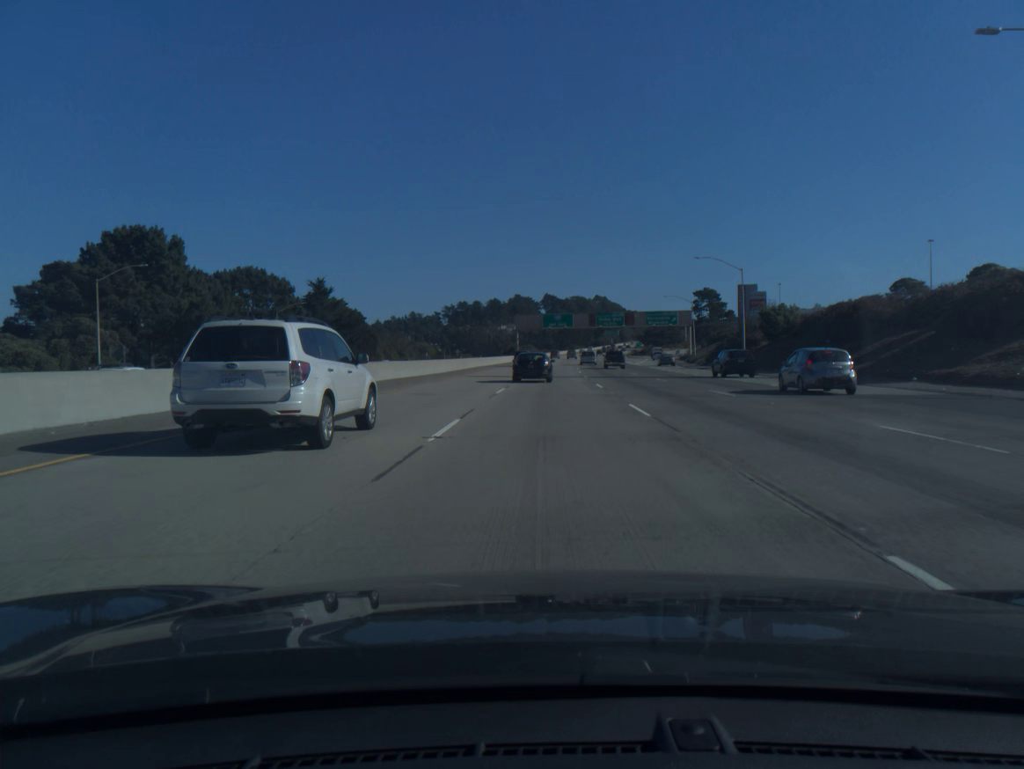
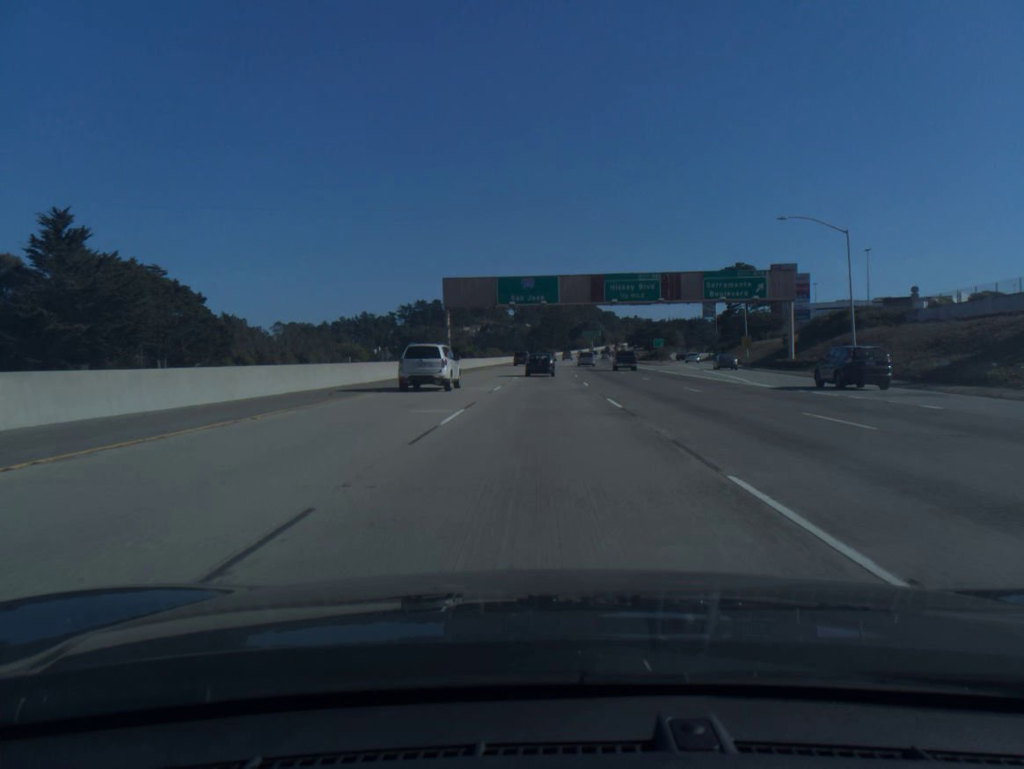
(+1.5, +70.1) m; +2°
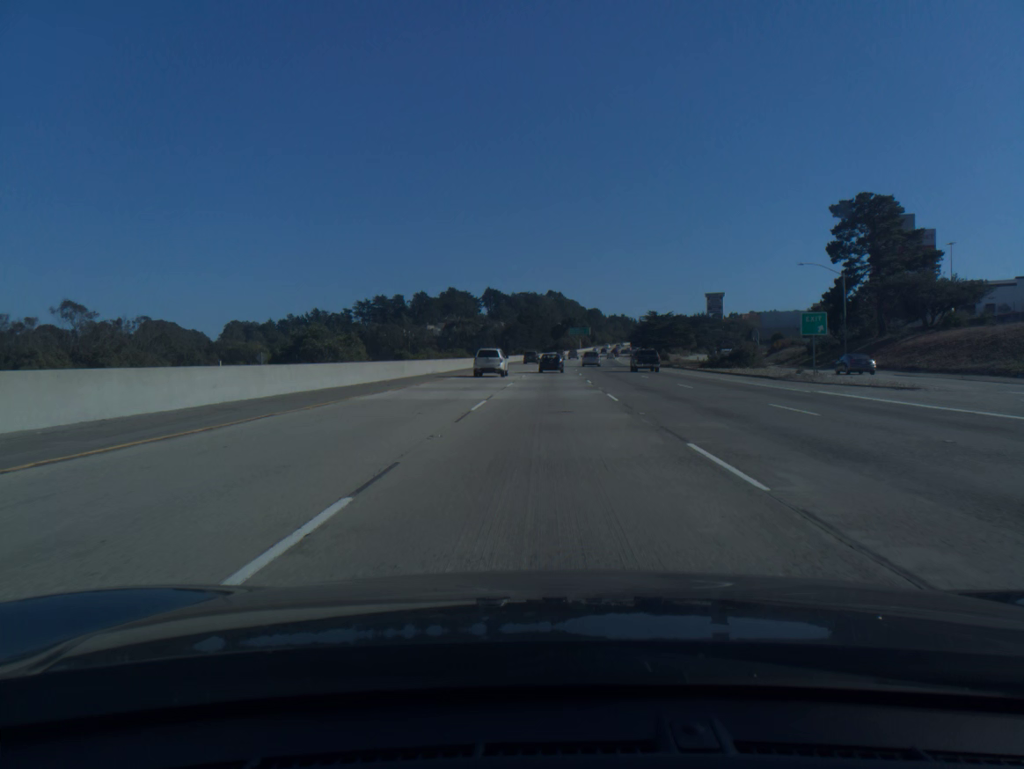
(+0.8, +70.2) m; +2°
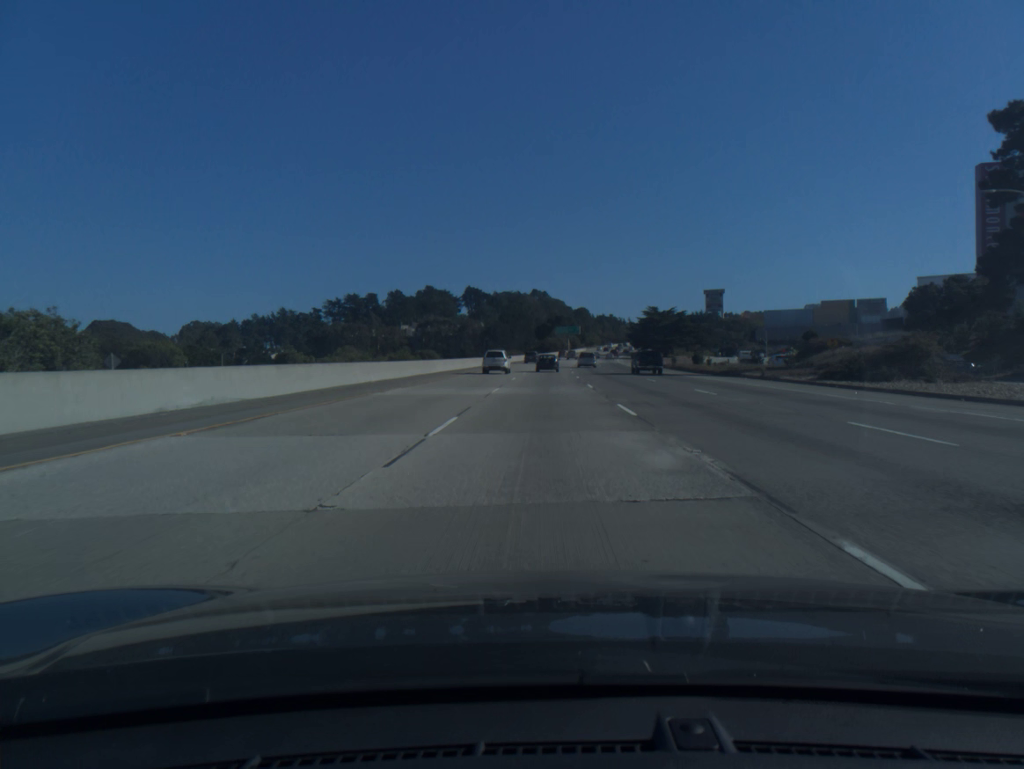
(+0.4, +34.9) m; +1°
